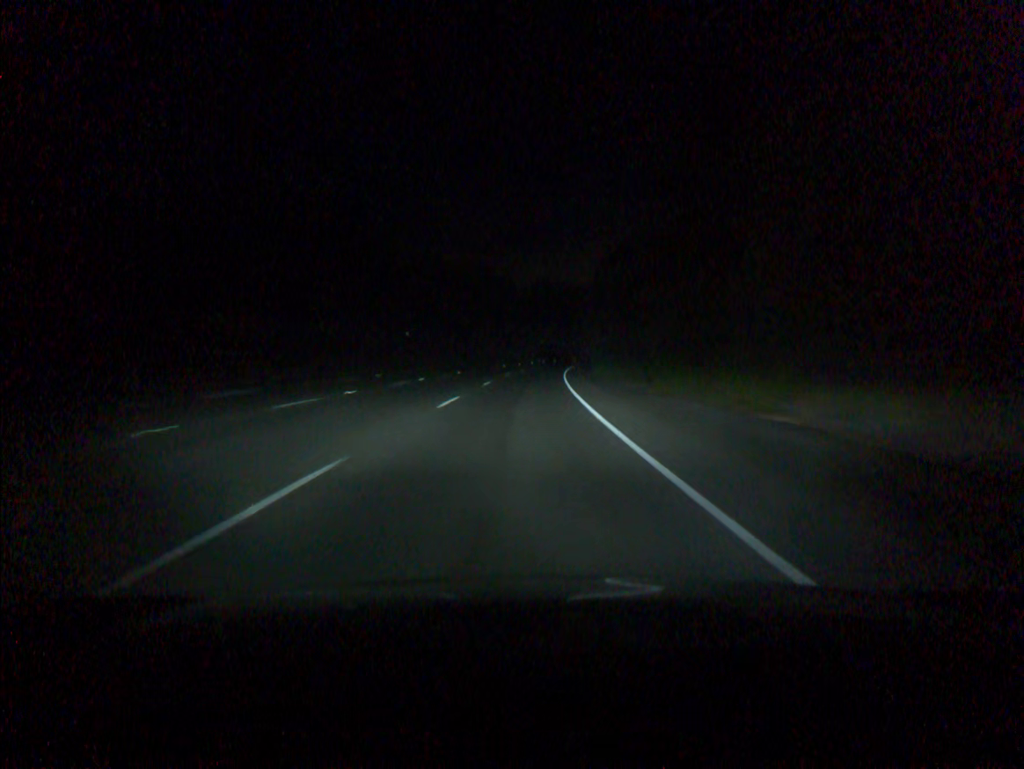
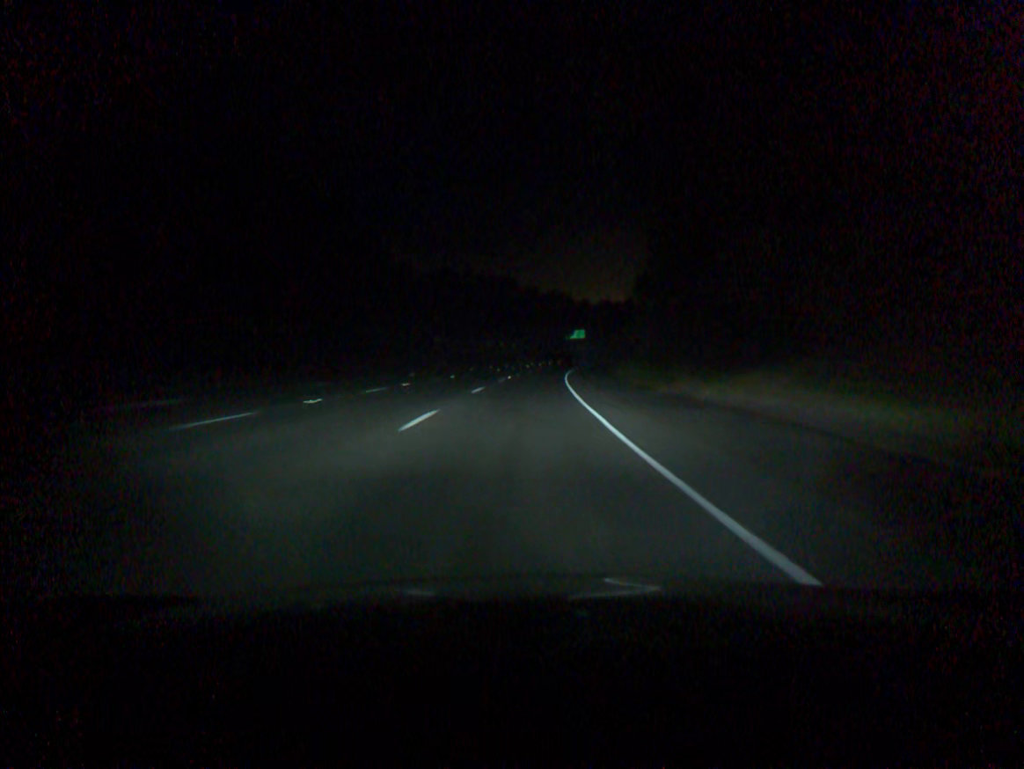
(+5.1, +92.0) m; +7°
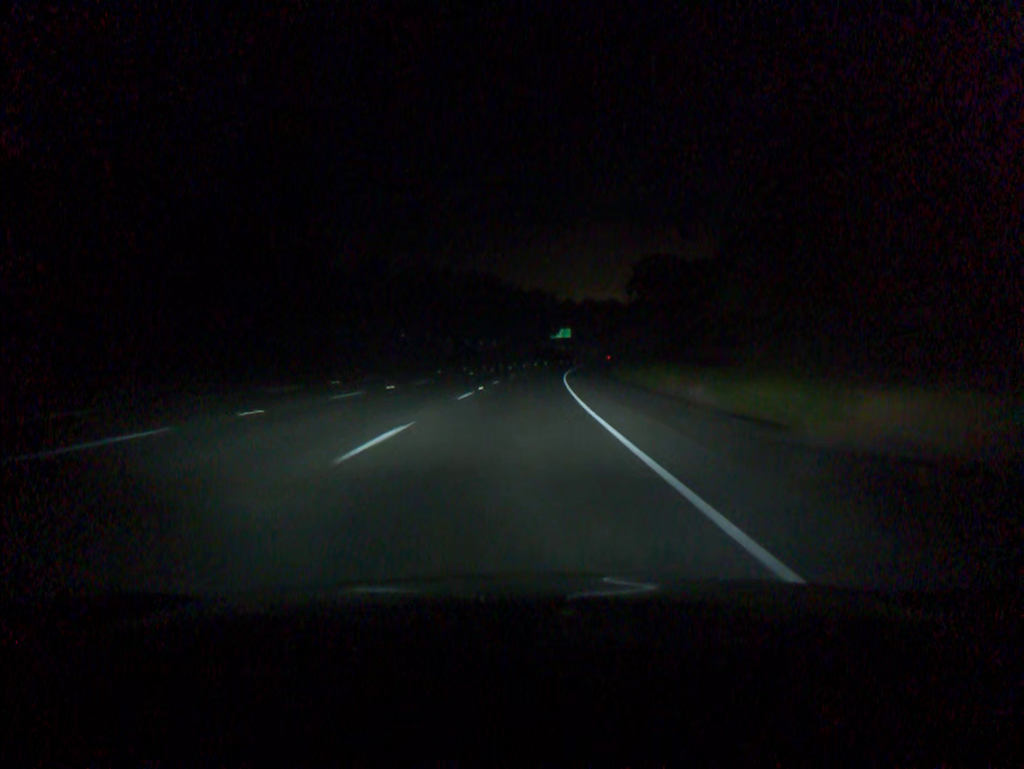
(+0.2, +18.5) m; +1°
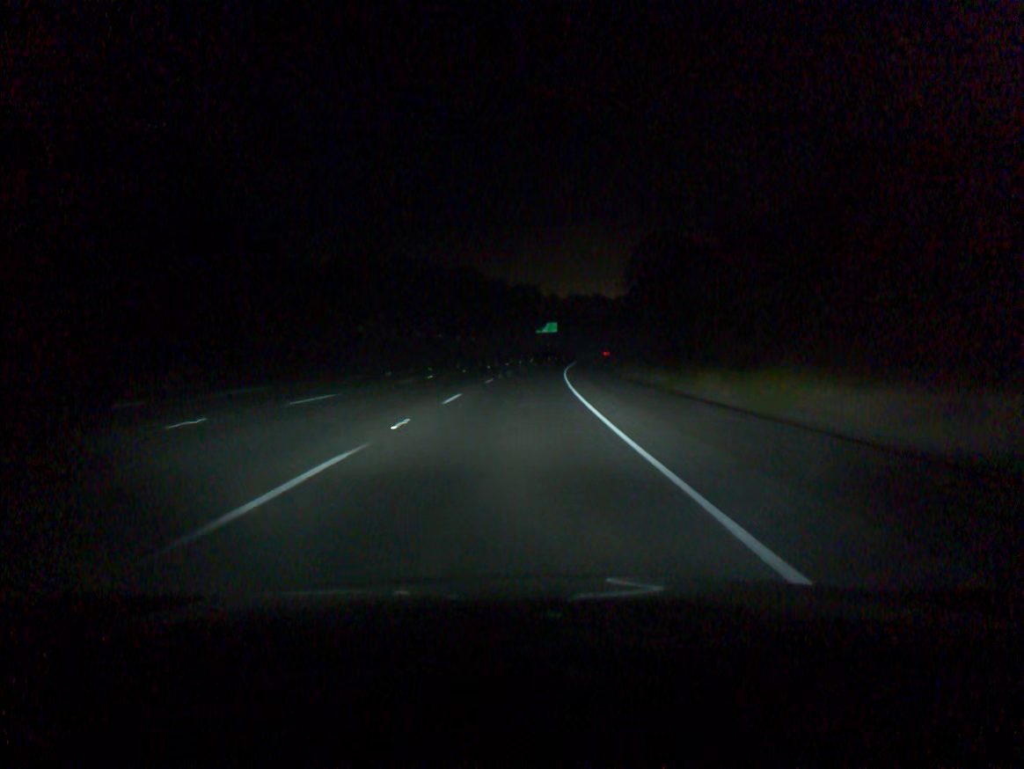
(+0.2, +18.5) m; +1°
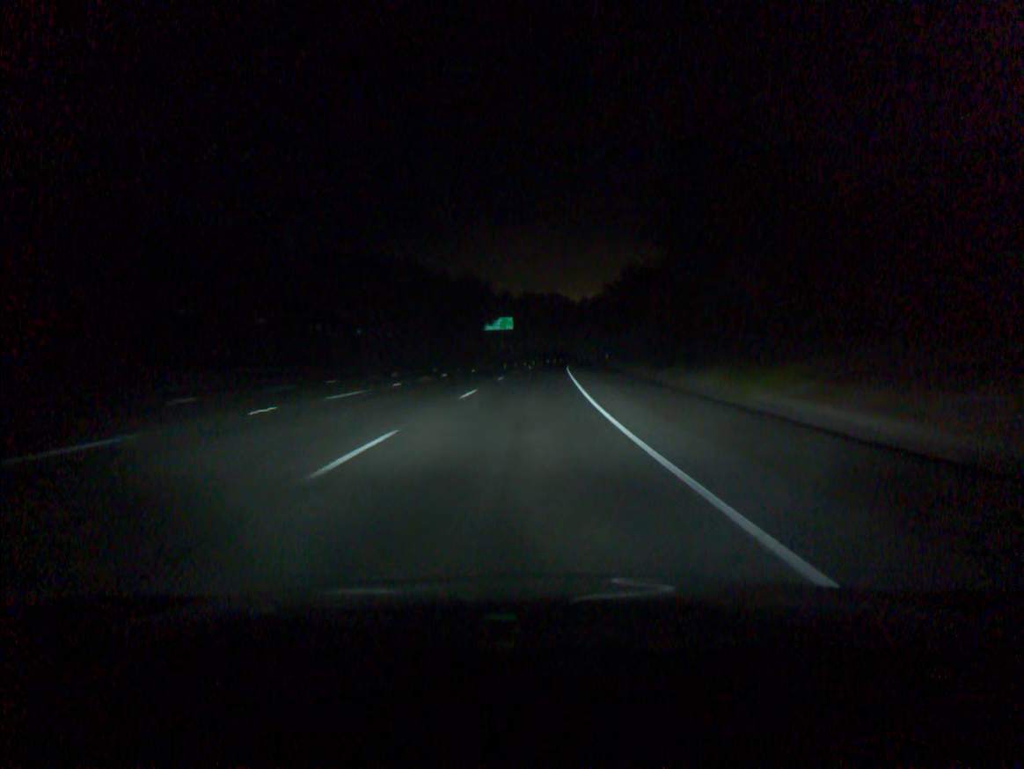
(+1.6, +55.5) m; +4°
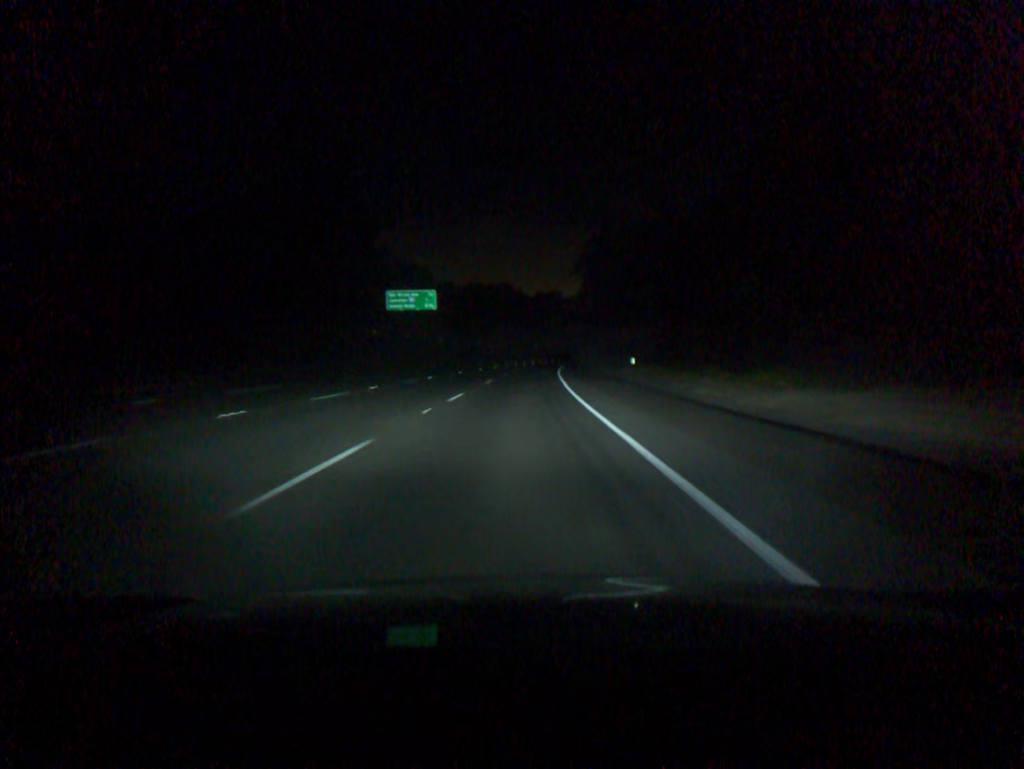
(+3.1, +73.9) m; +4°
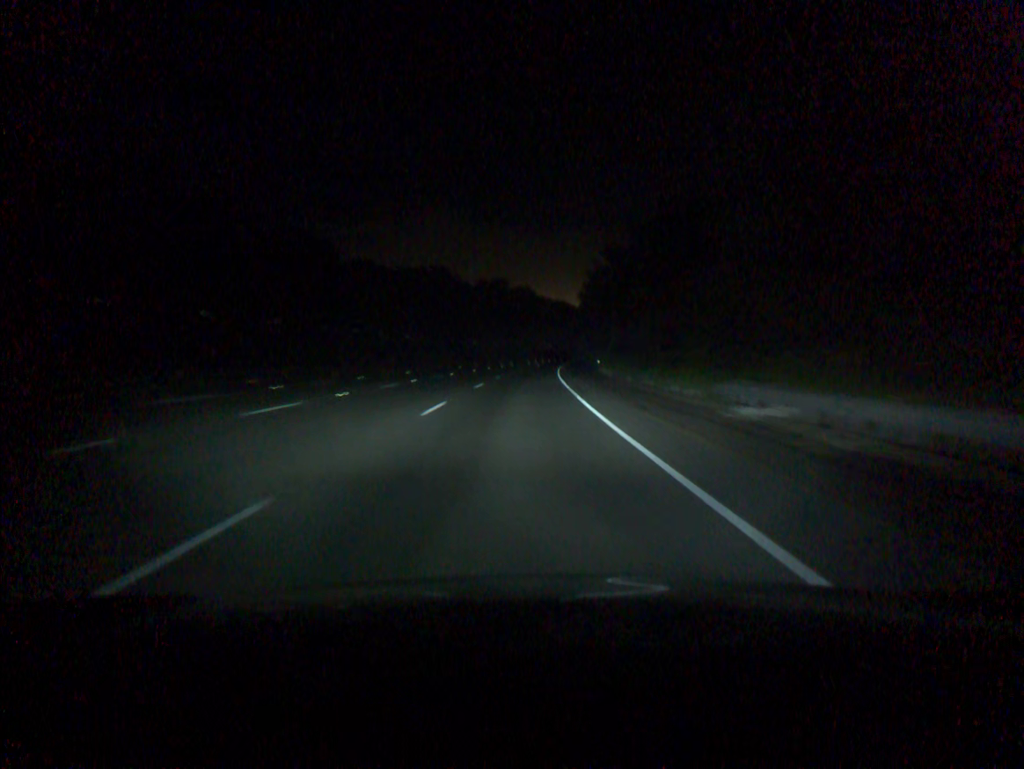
(+3.4, +92.4) m; +4°
